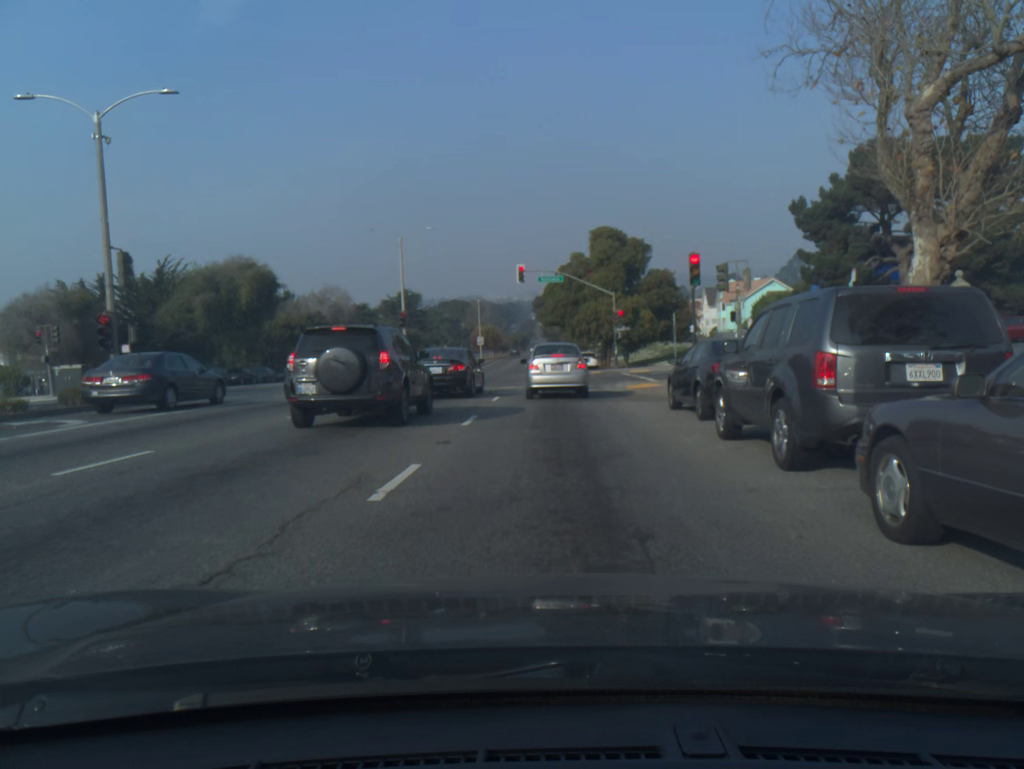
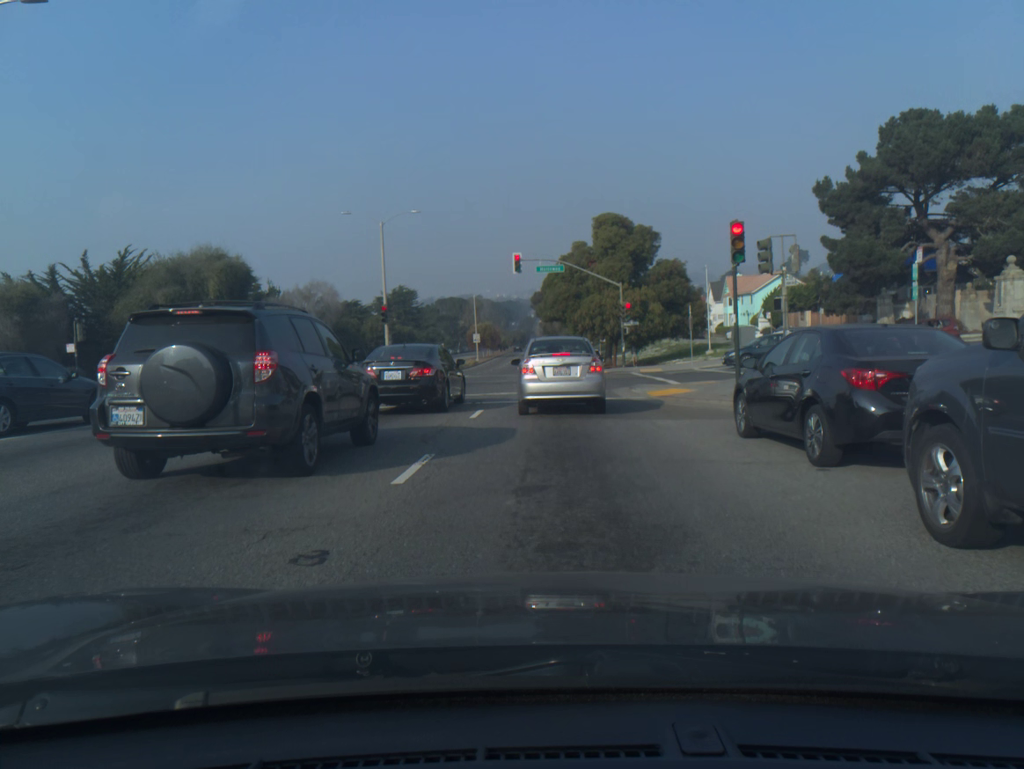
(0.0, +6.1) m; 0°
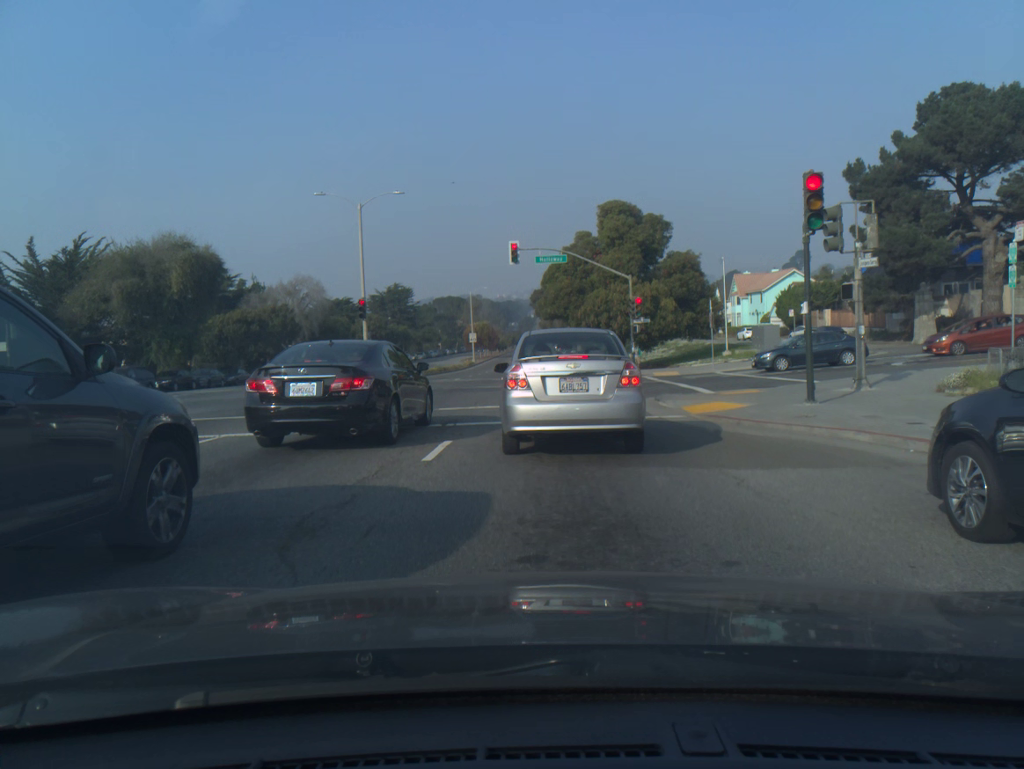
(0.0, +5.8) m; 0°
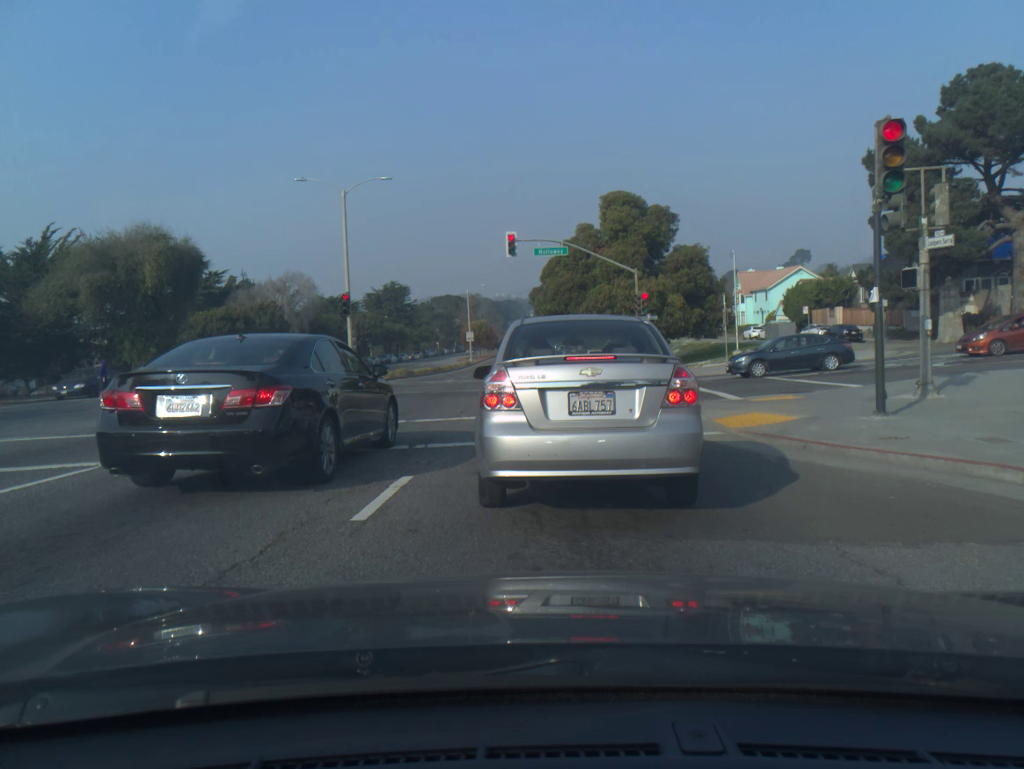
(0.0, +3.2) m; 0°
